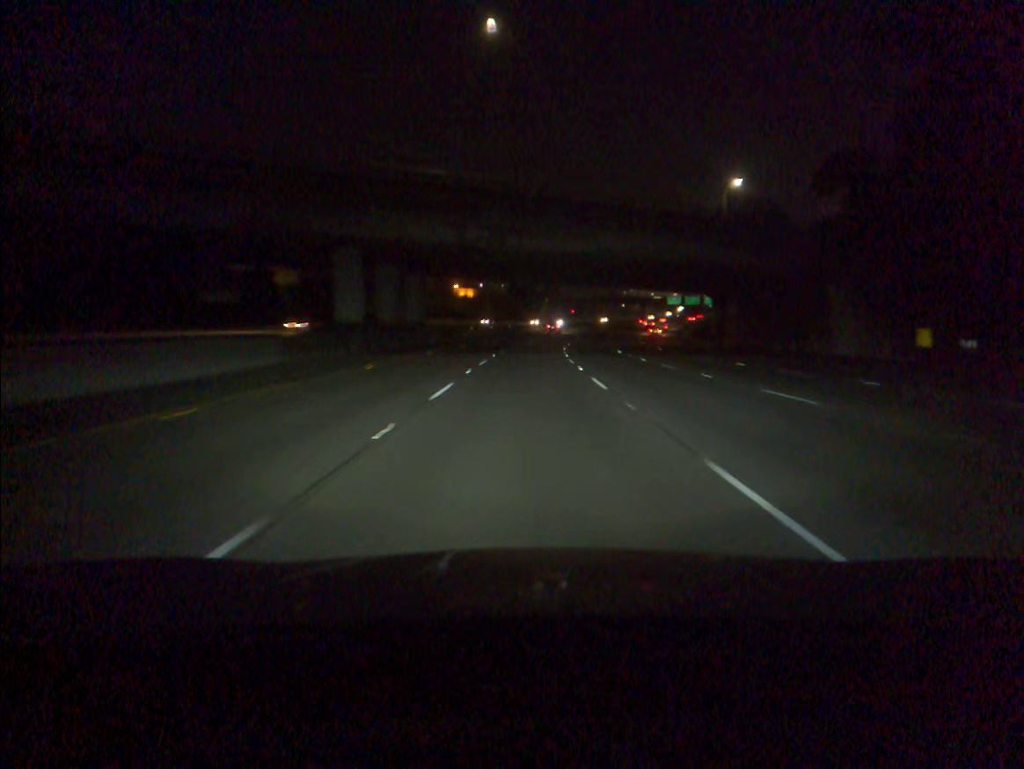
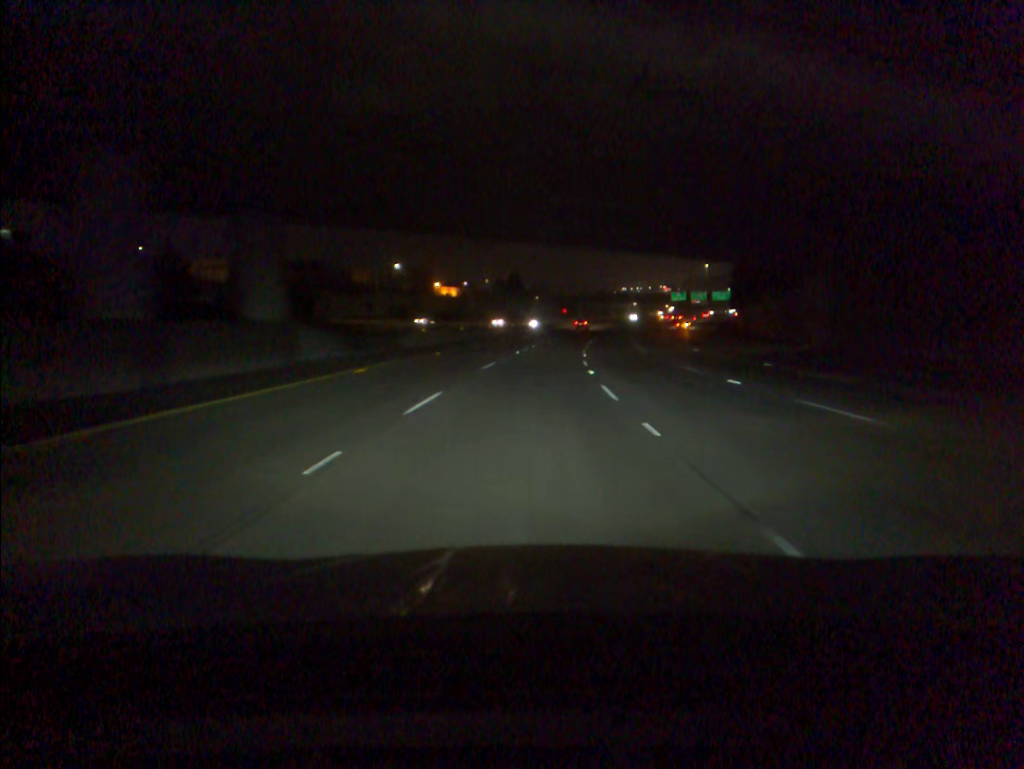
(+0.1, +32.0) m; +1°
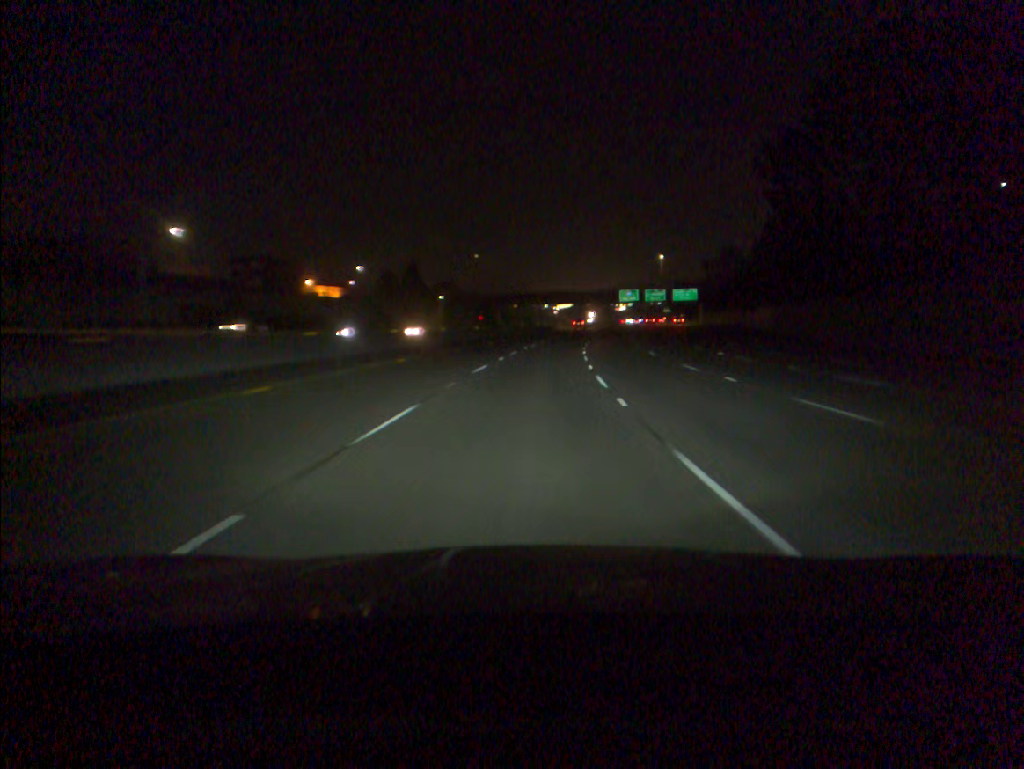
(+3.0, +65.5) m; +6°
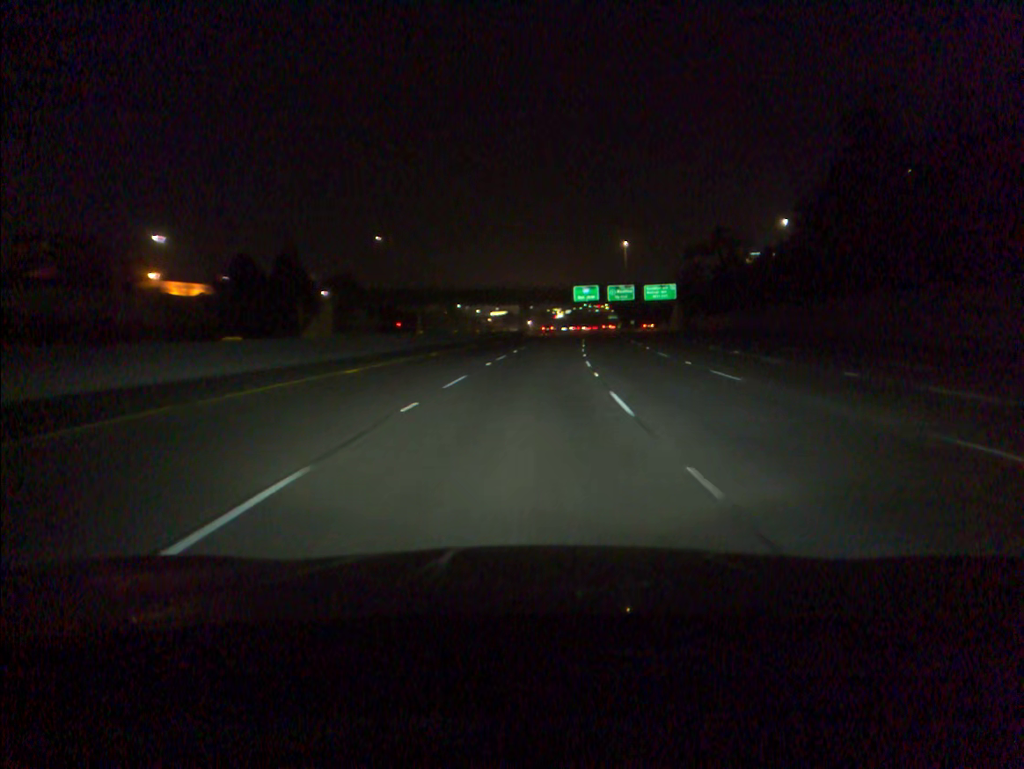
(+2.0, +50.0) m; +5°
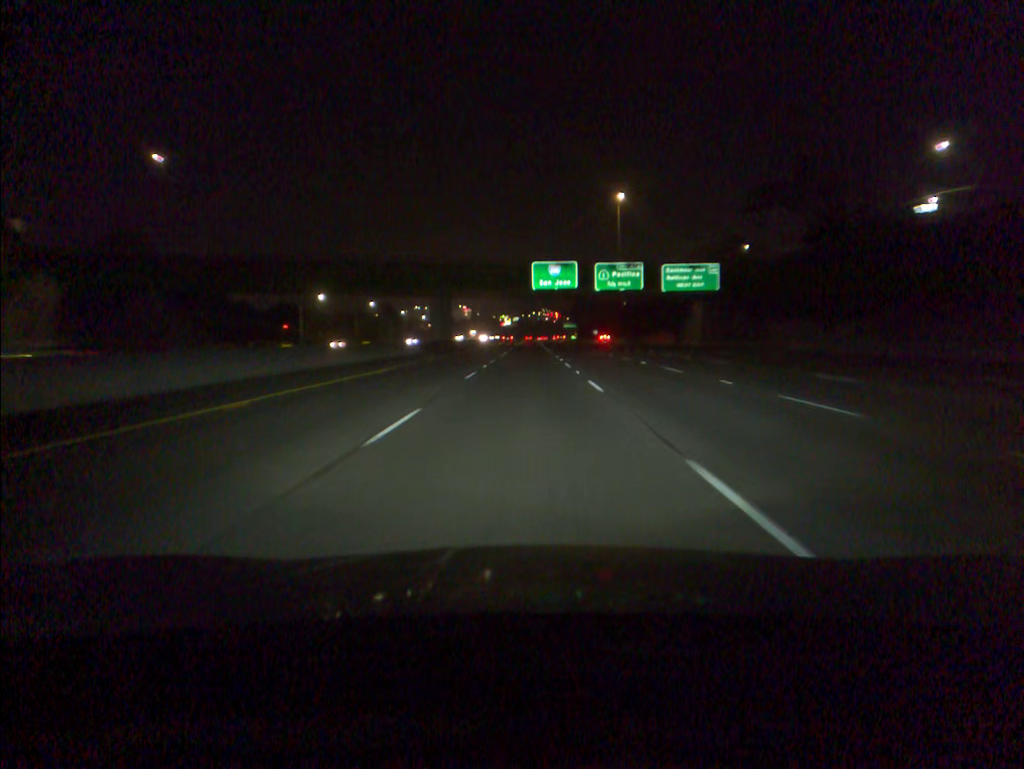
(+2.8, +66.7) m; +4°
